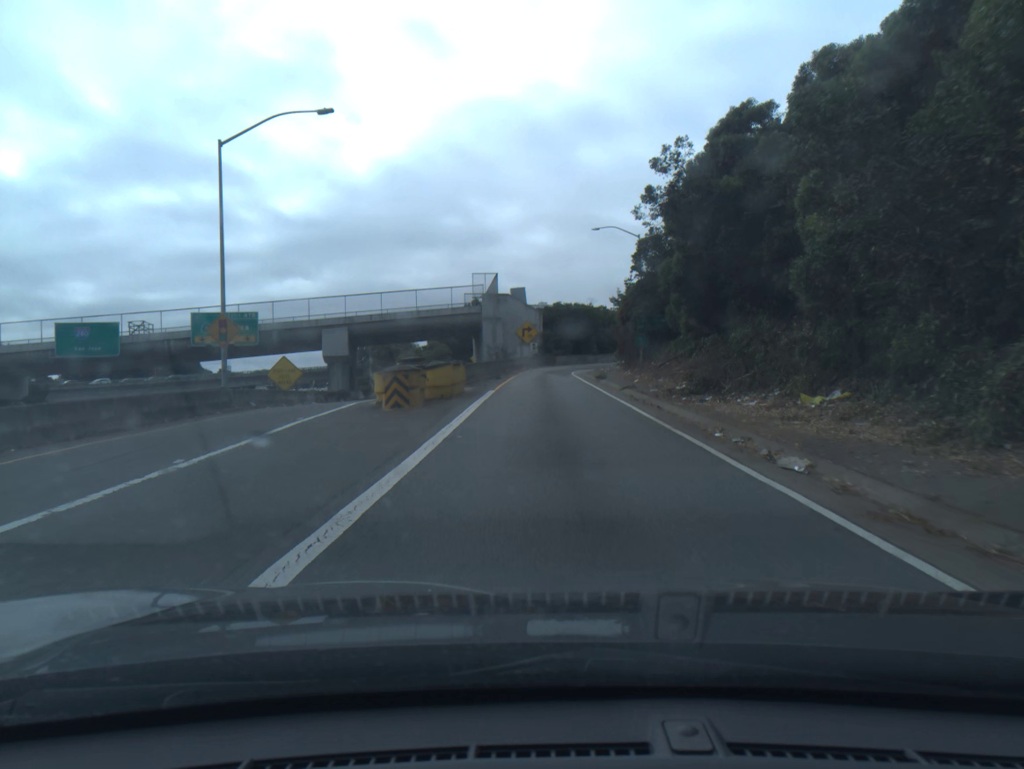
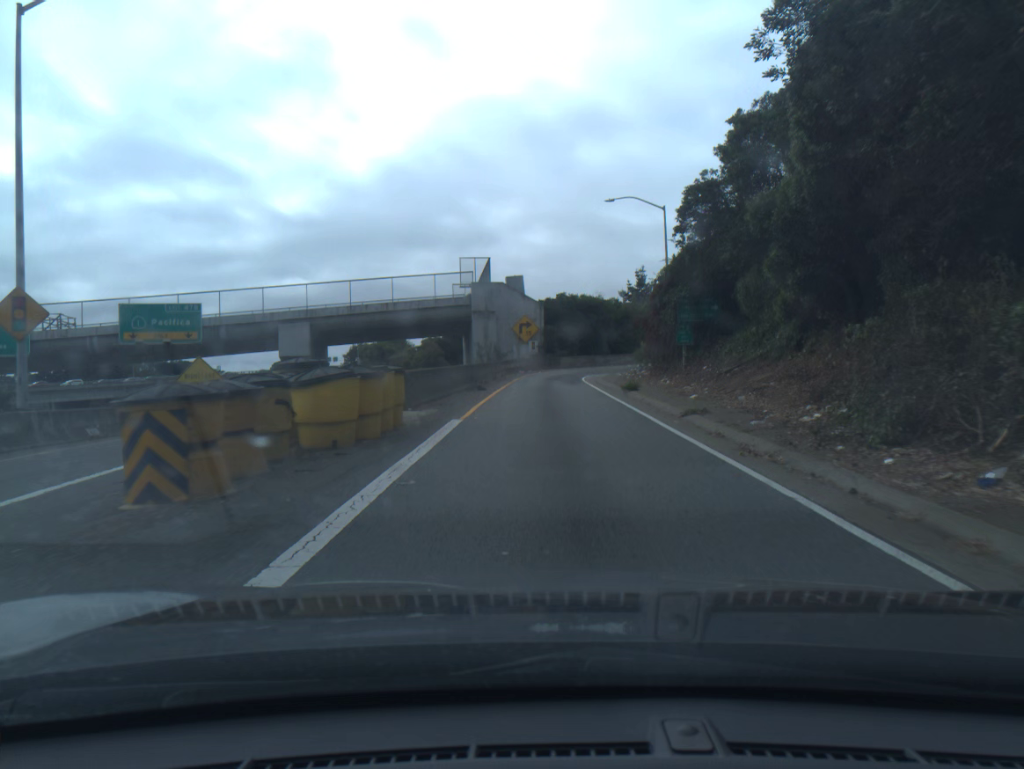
(0.0, +11.4) m; 0°
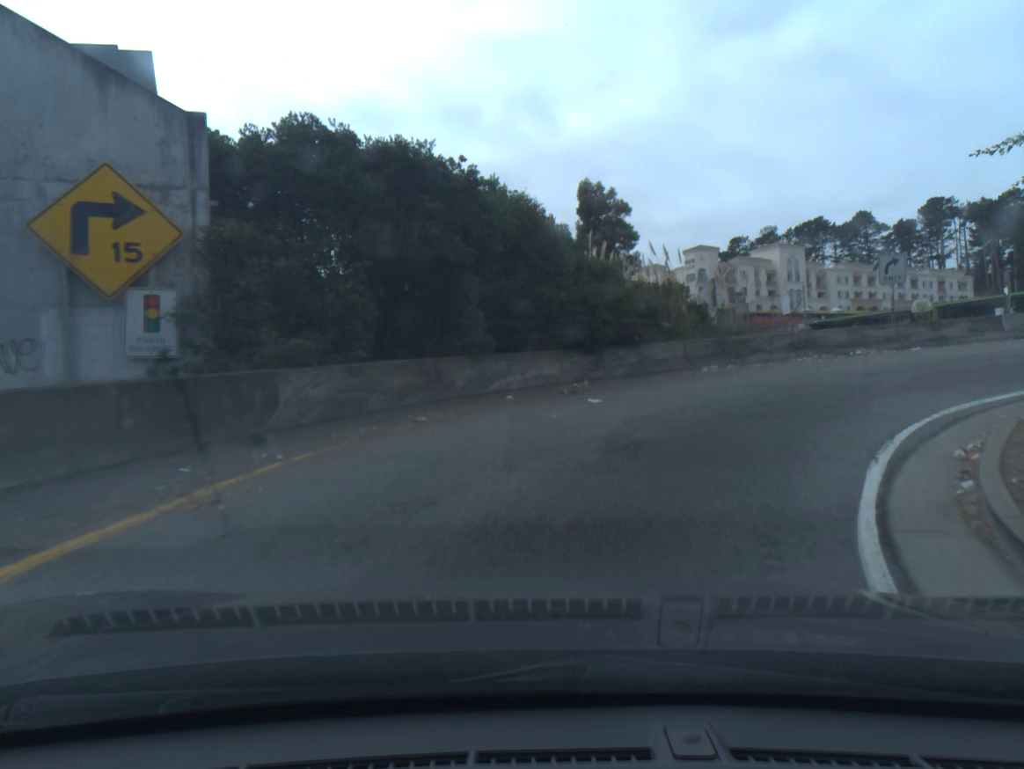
(+2.2, +45.6) m; +16°
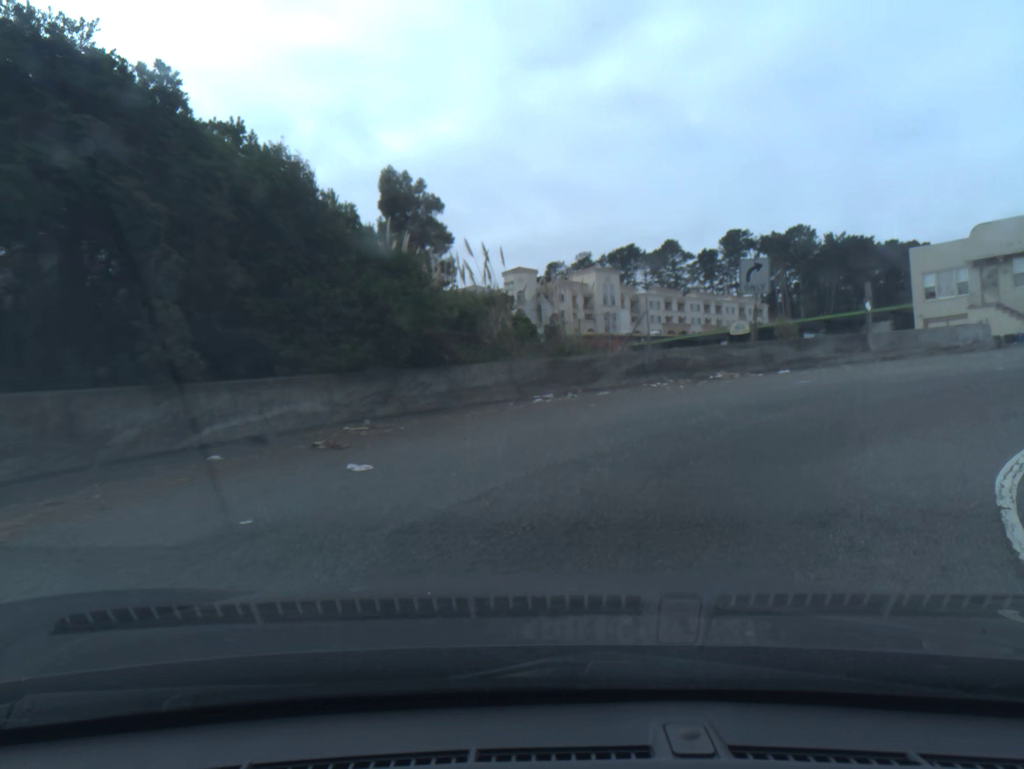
(+0.7, +6.1) m; +14°
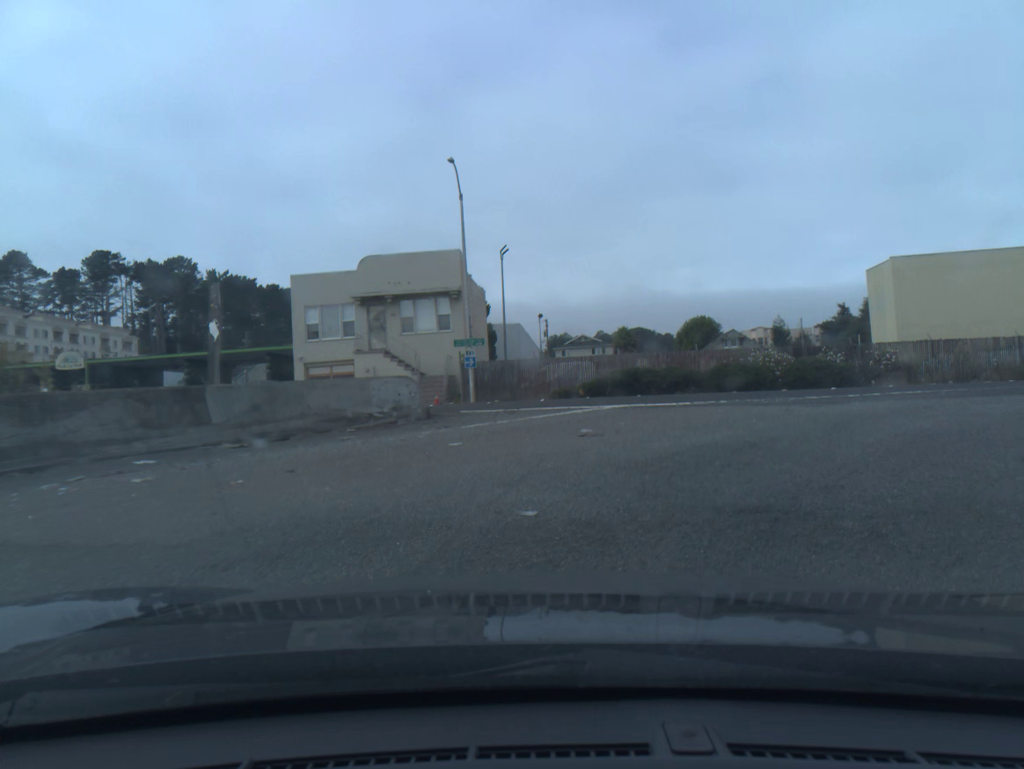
(+4.6, +11.9) m; +46°
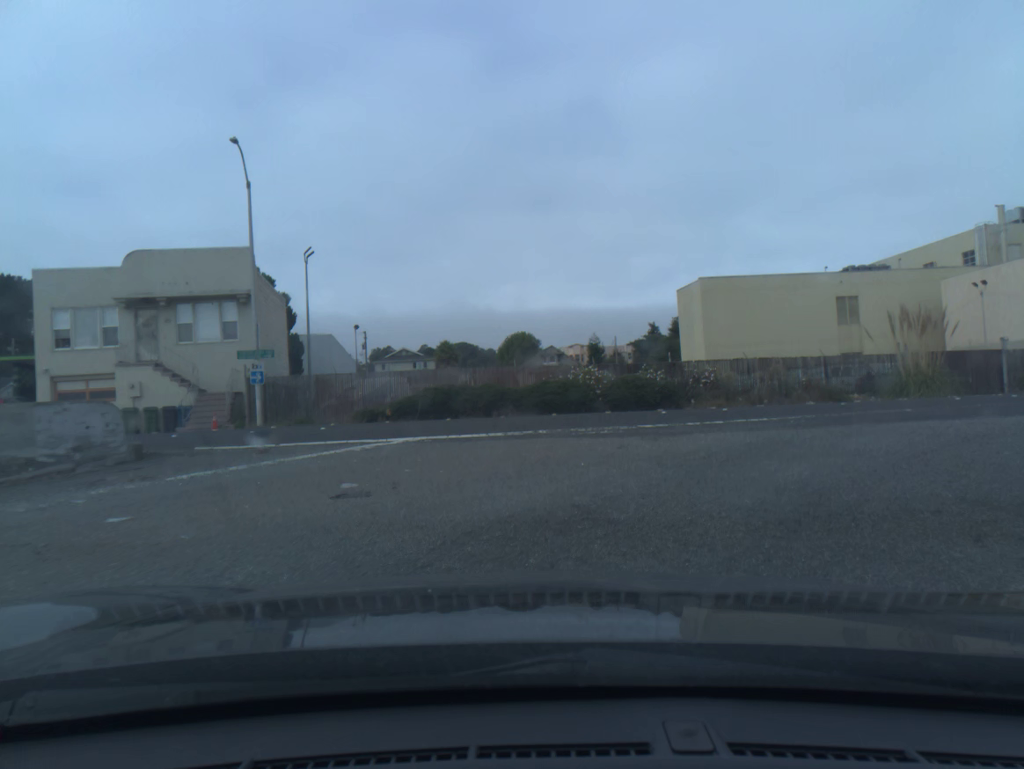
(+0.3, +3.2) m; +13°
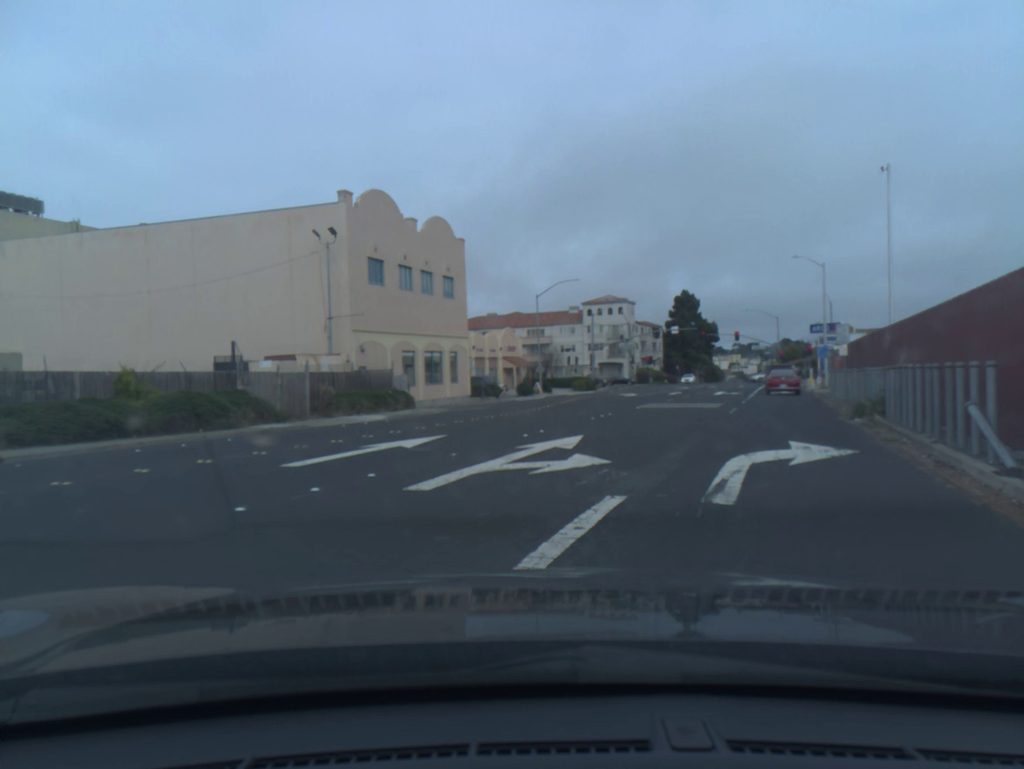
(+8.5, +12.6) m; +61°
